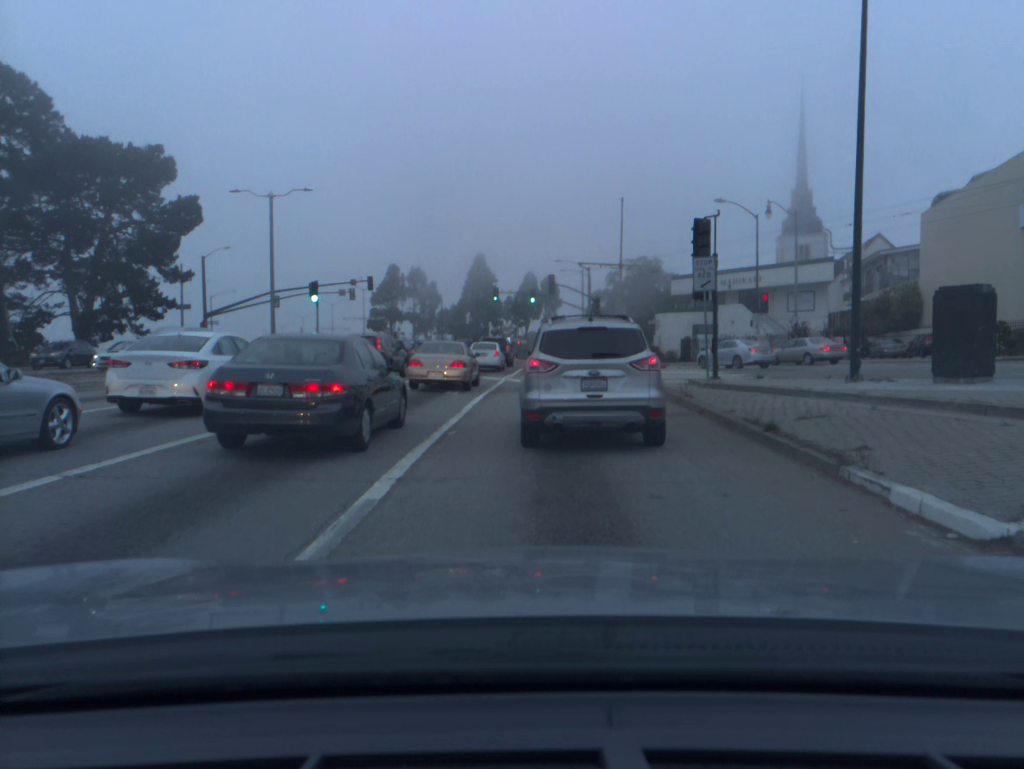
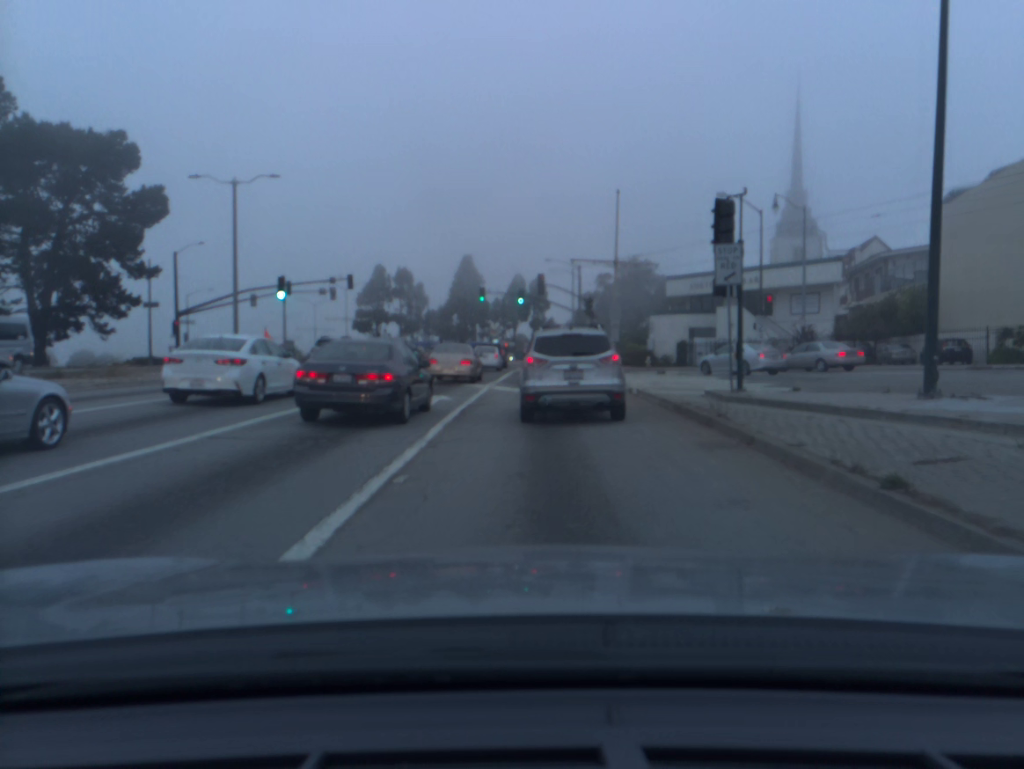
(+0.1, +3.7) m; +1°
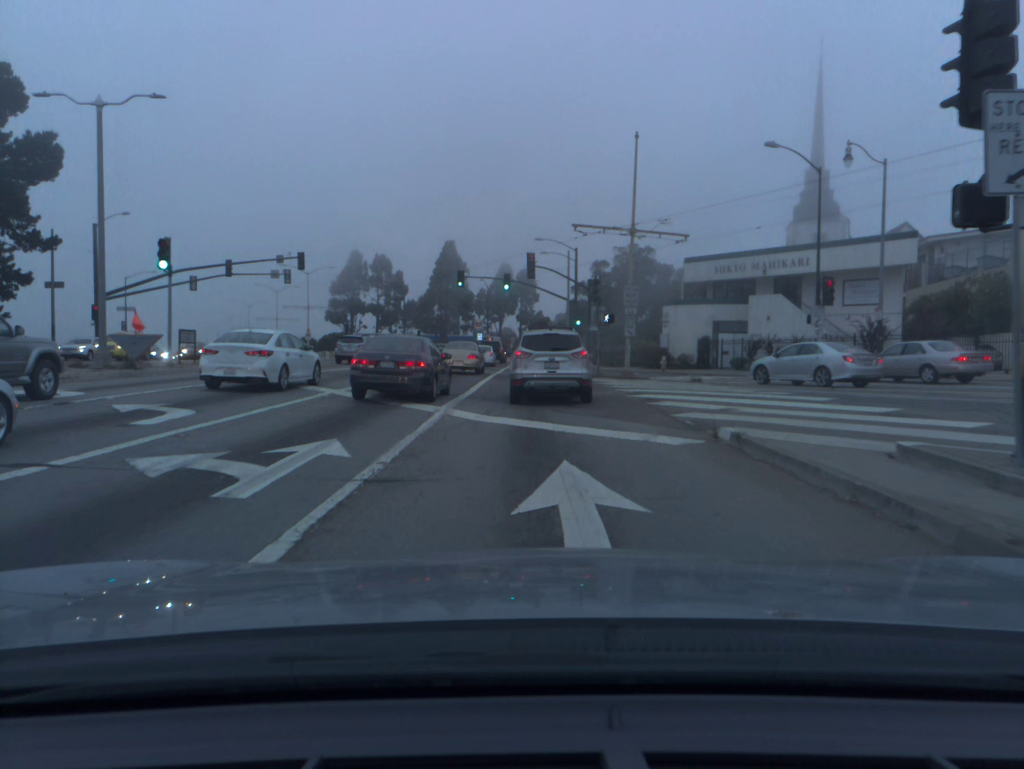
(0.0, +10.4) m; 0°
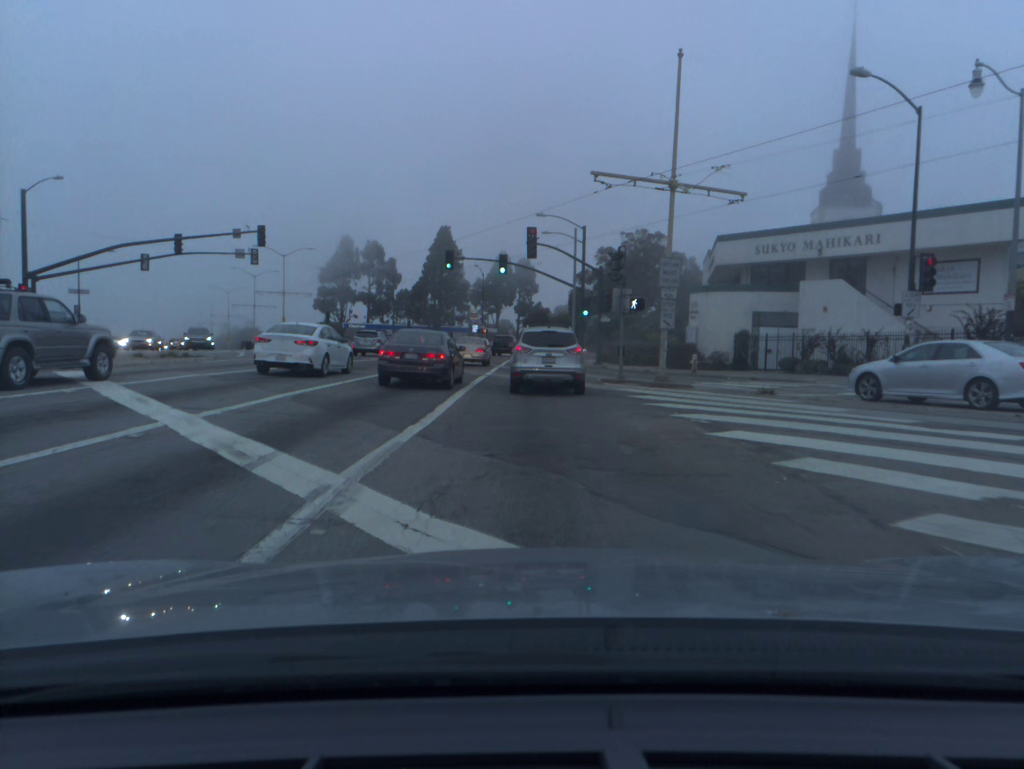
(0.0, +8.8) m; 0°
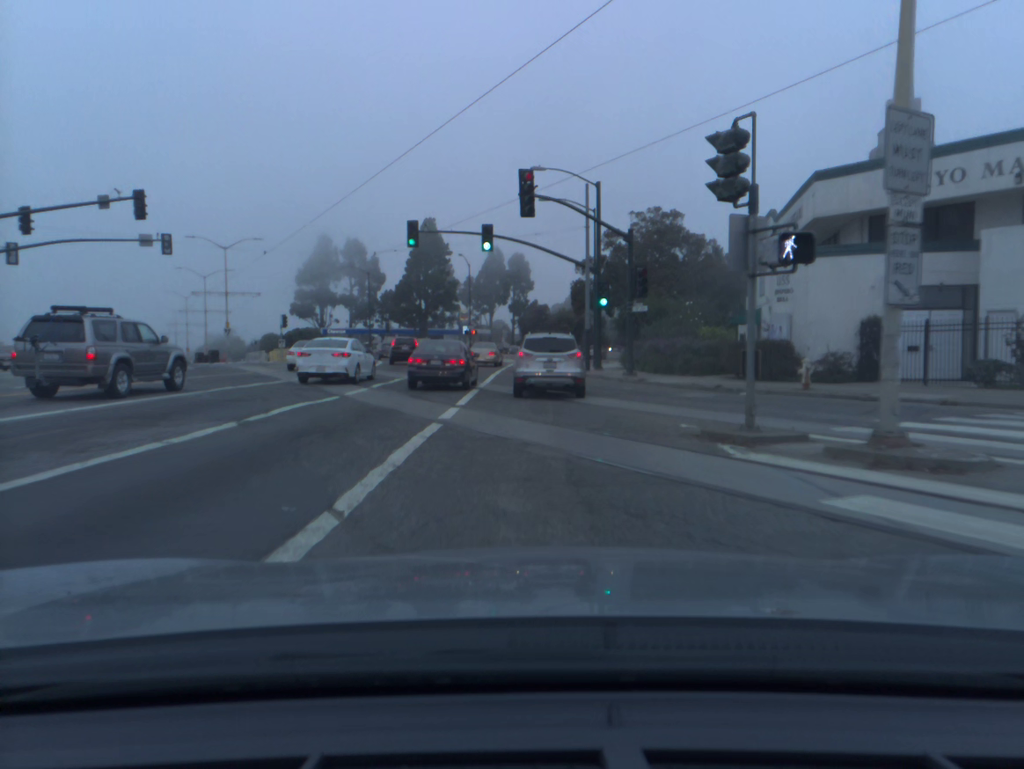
(+0.1, +15.4) m; +1°
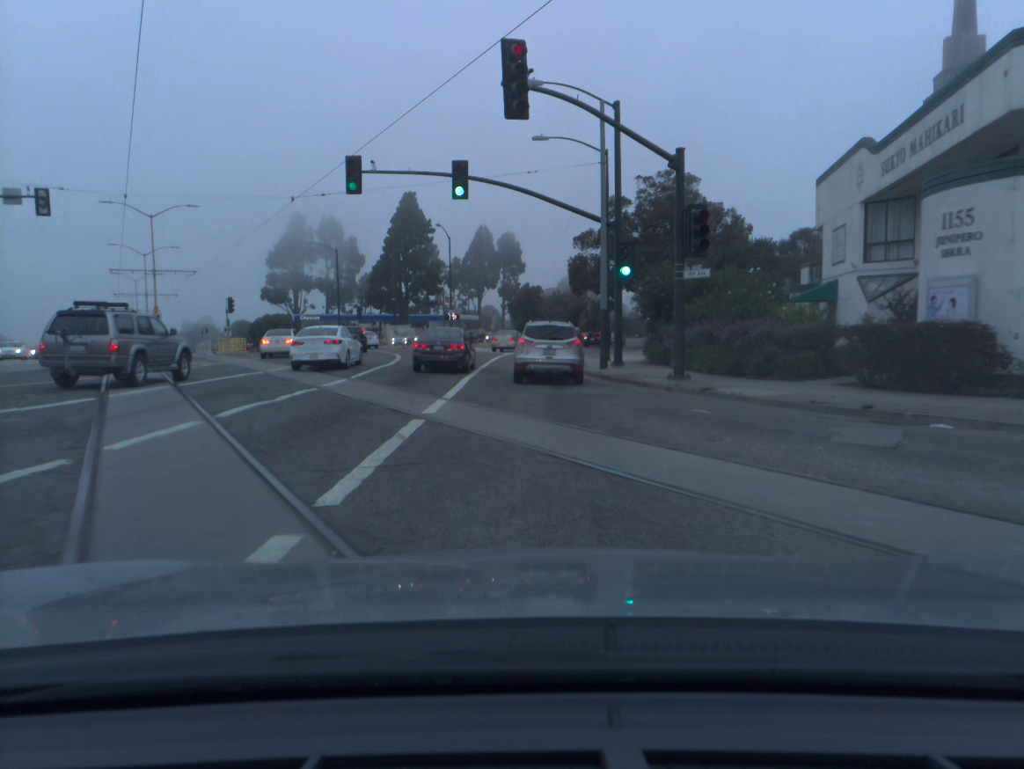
(0.0, +11.2) m; 0°
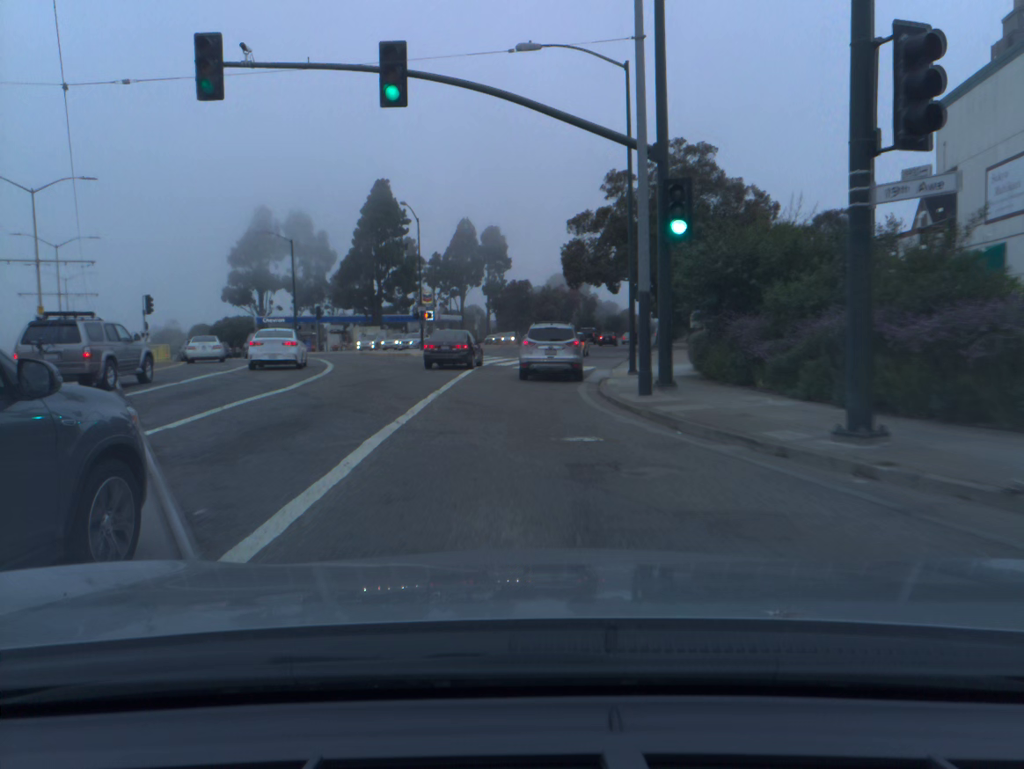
(+0.1, +11.4) m; +1°
